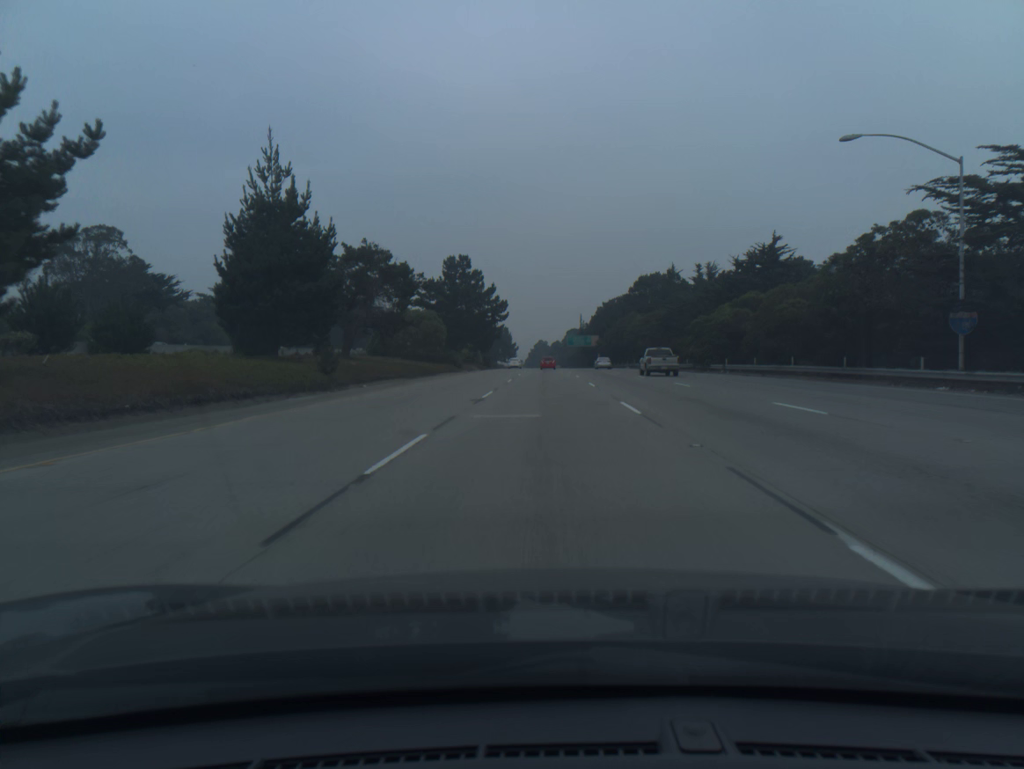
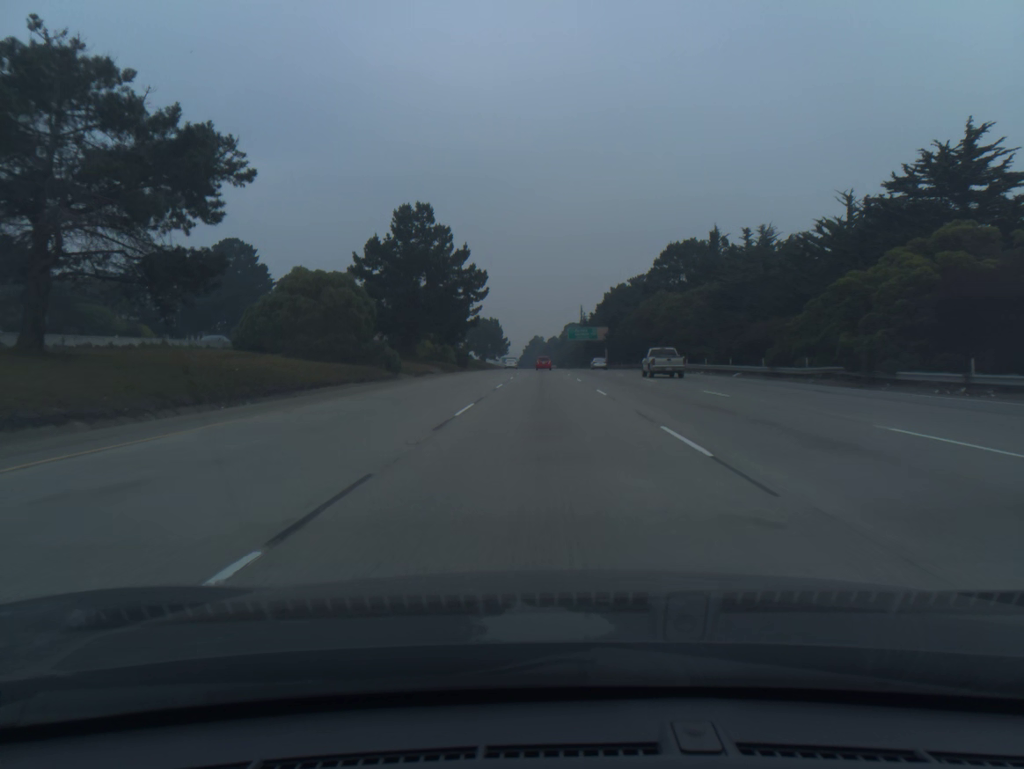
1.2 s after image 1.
(+0.1, +35.7) m; 0°
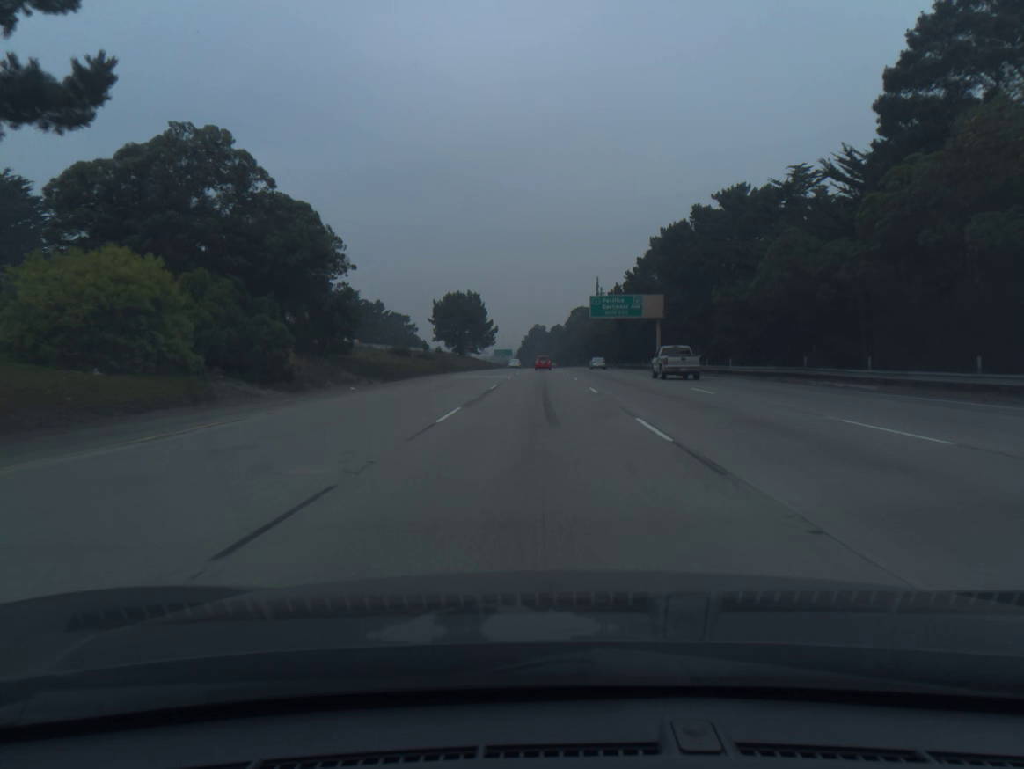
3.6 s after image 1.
(+0.1, +71.5) m; 0°
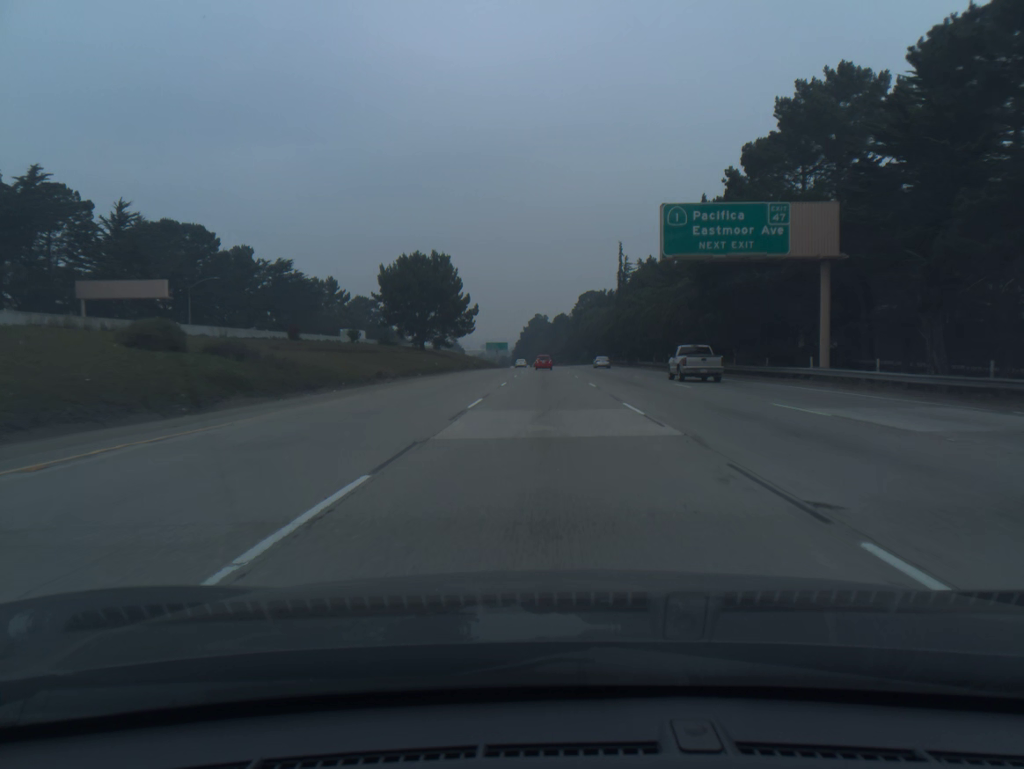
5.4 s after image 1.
(-0.2, +53.4) m; 0°
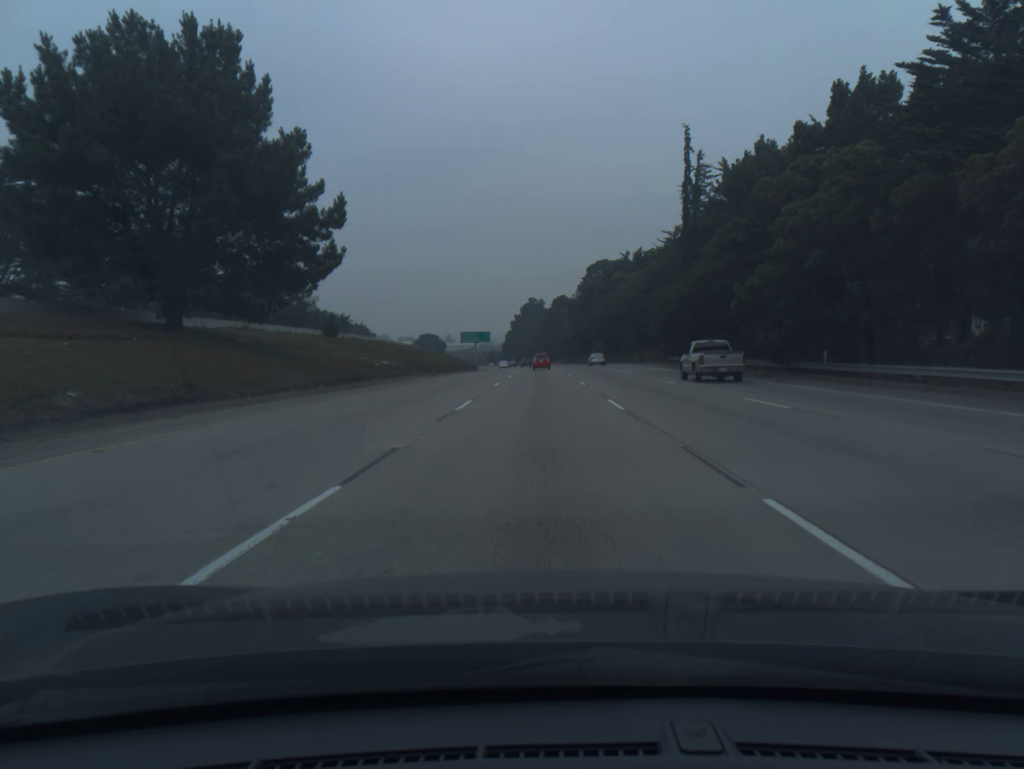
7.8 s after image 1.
(+0.2, +71.6) m; 0°
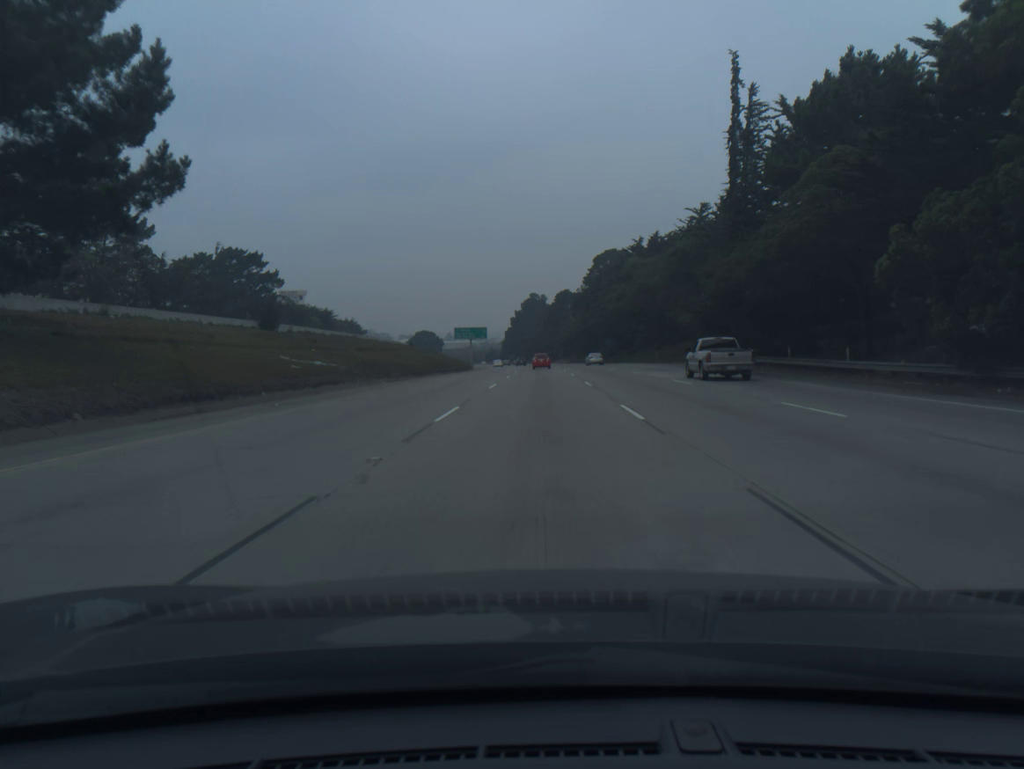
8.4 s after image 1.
(0.0, +17.9) m; 0°
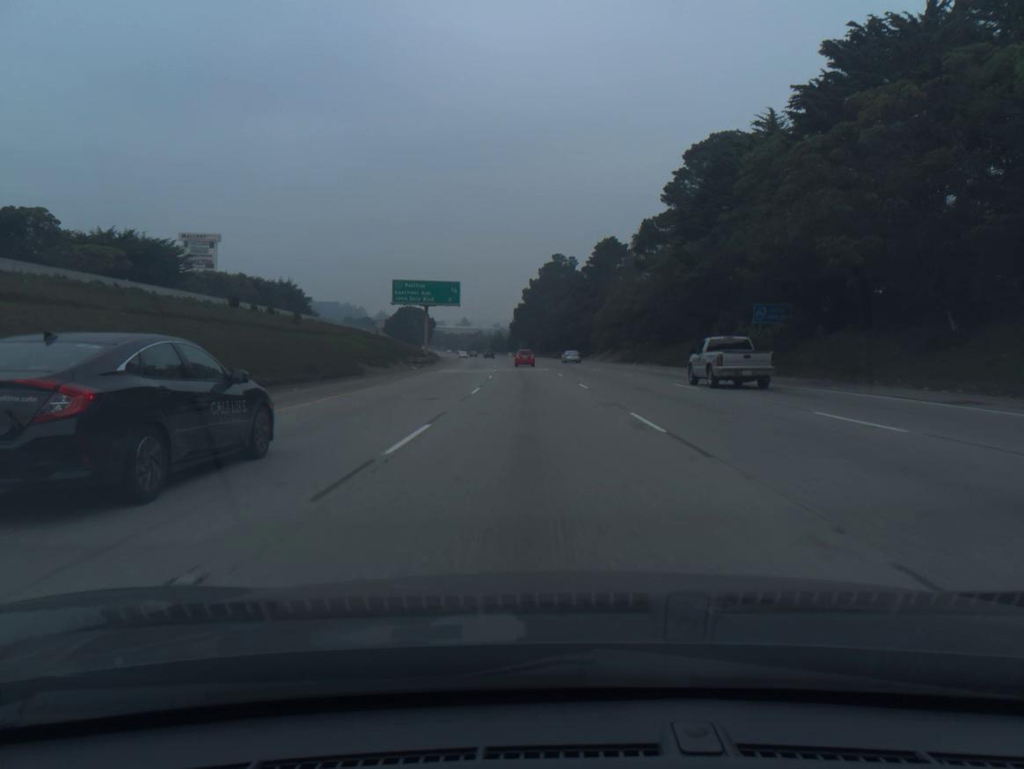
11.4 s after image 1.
(-0.8, +89.7) m; -2°
